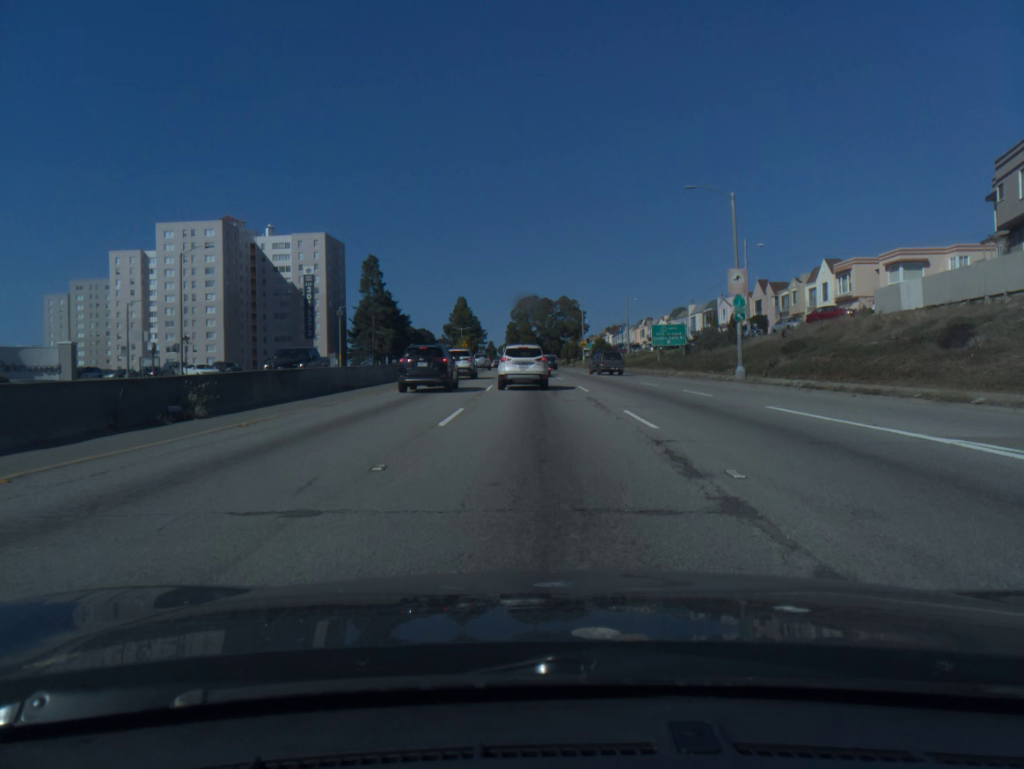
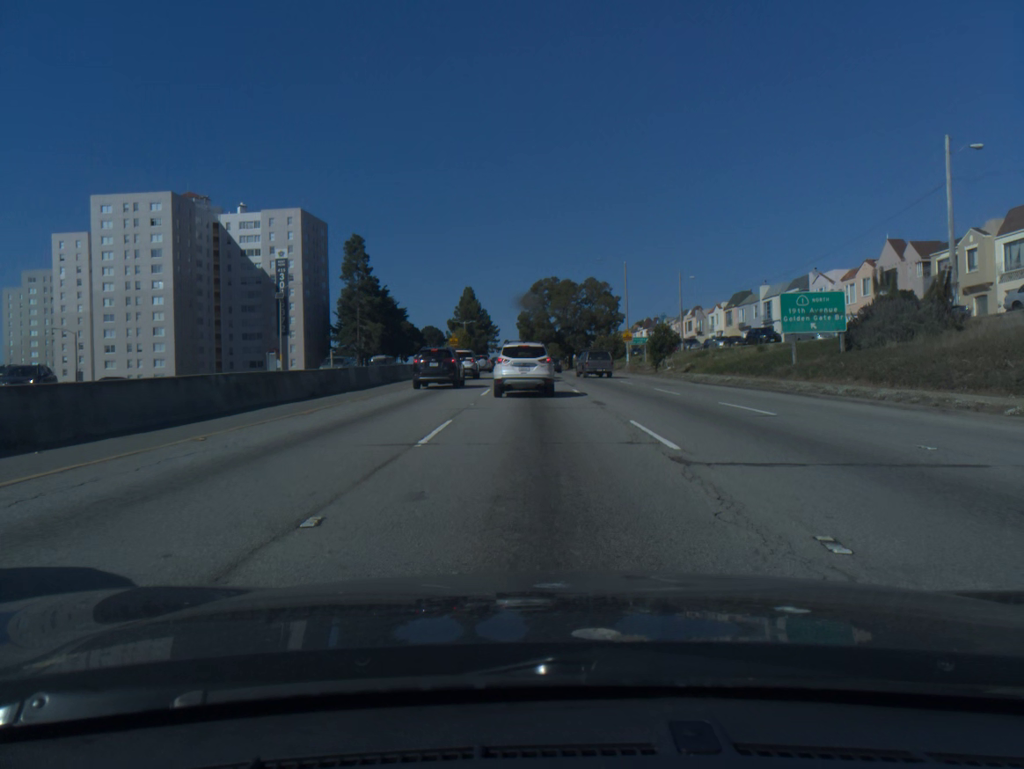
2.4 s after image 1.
(-0.4, +32.3) m; -1°
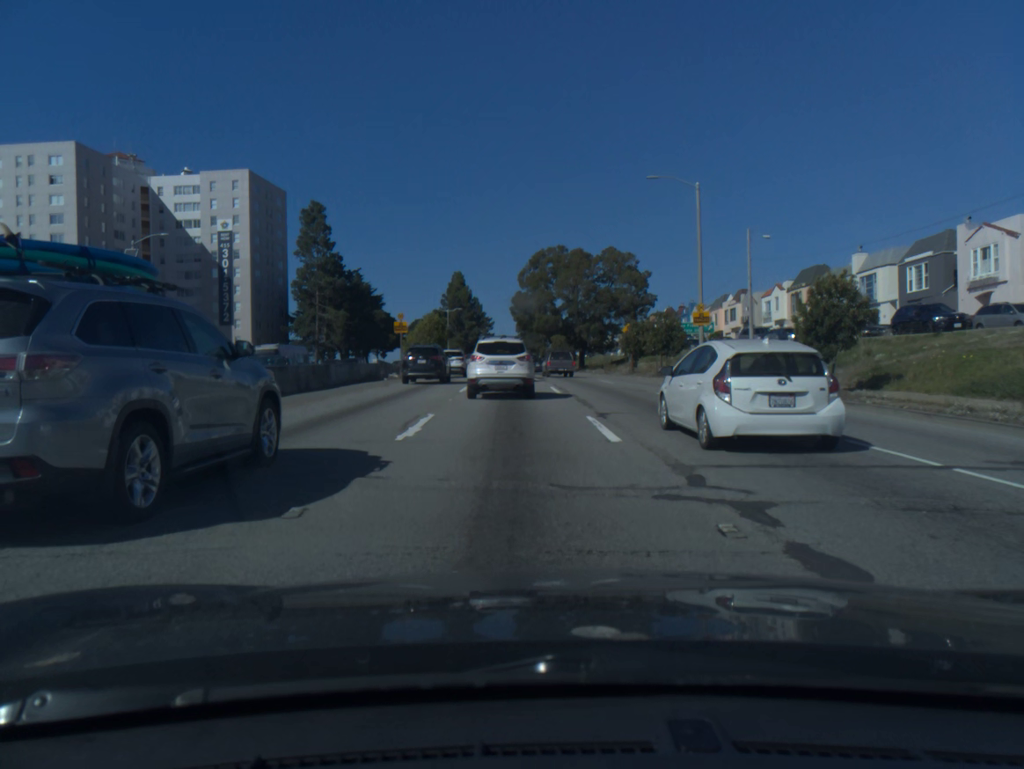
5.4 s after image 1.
(-0.2, +29.5) m; 0°
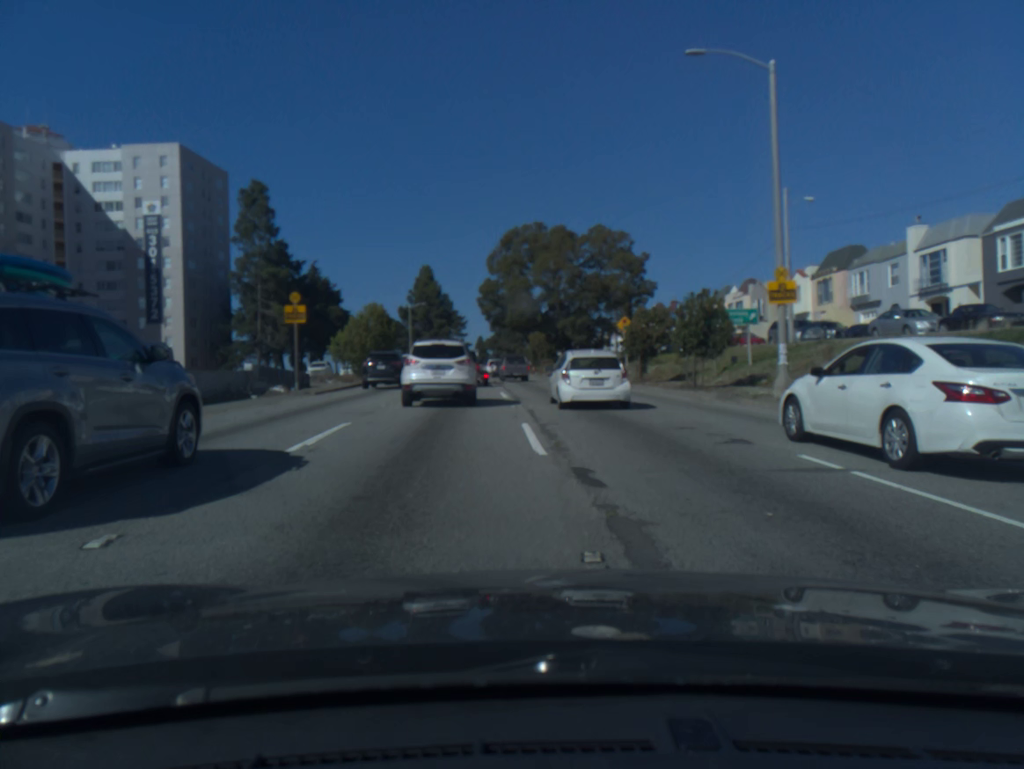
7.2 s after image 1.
(+0.2, +15.5) m; +1°
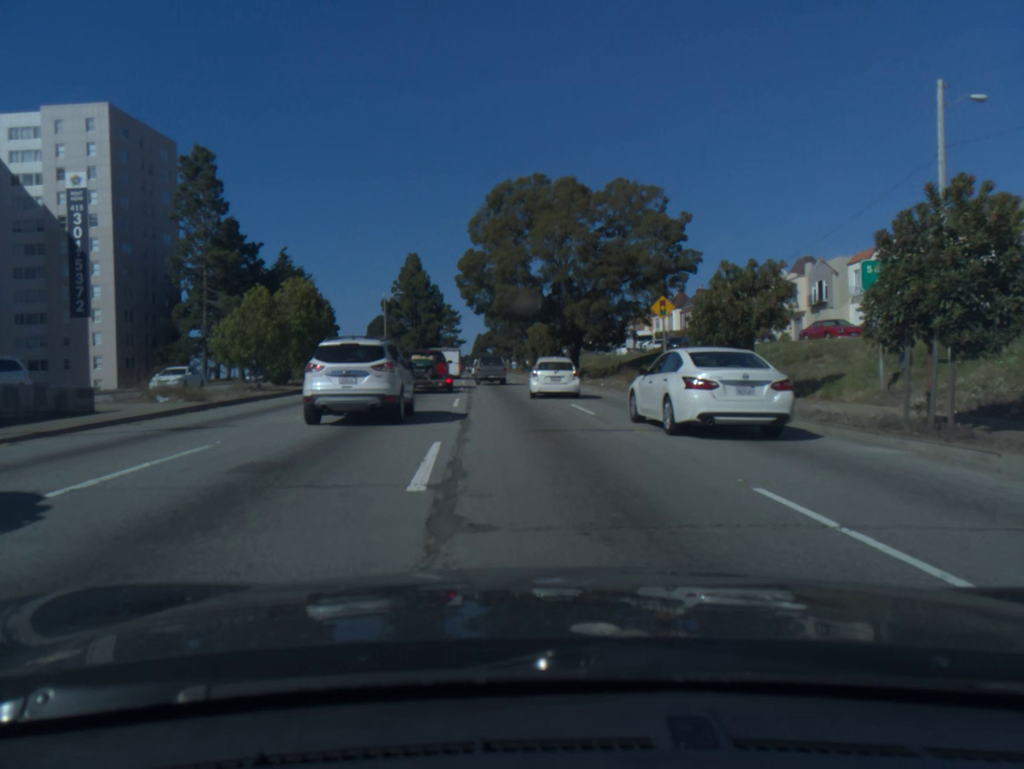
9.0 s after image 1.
(0.0, +17.3) m; -1°
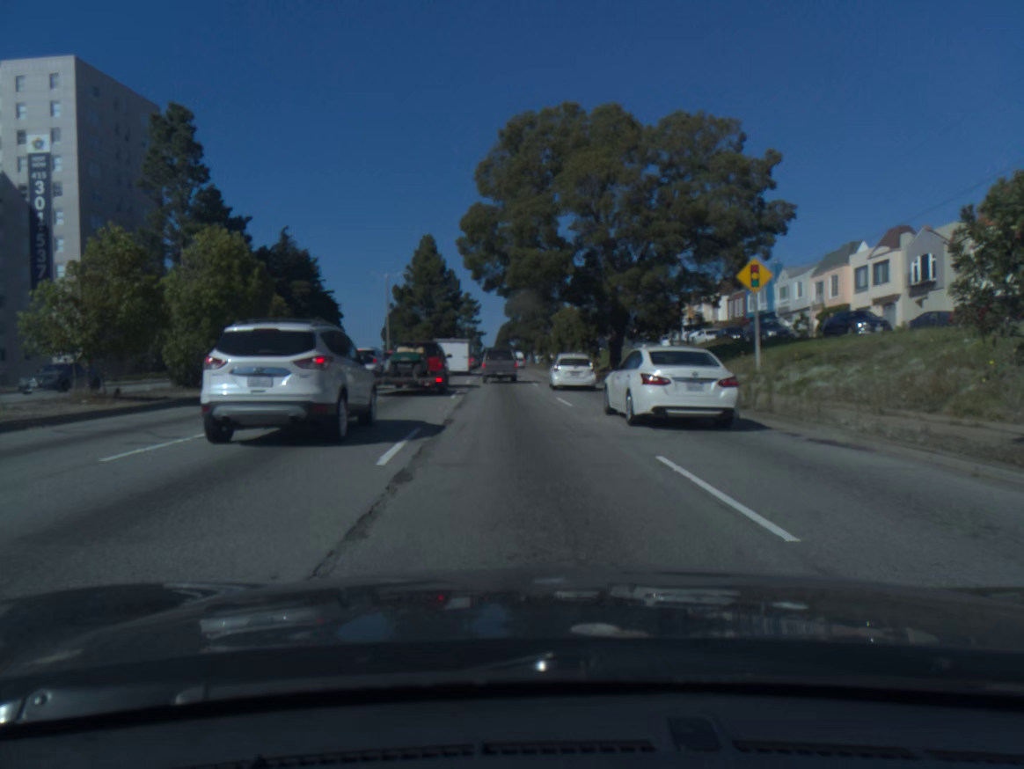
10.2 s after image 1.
(-0.2, +12.7) m; -1°
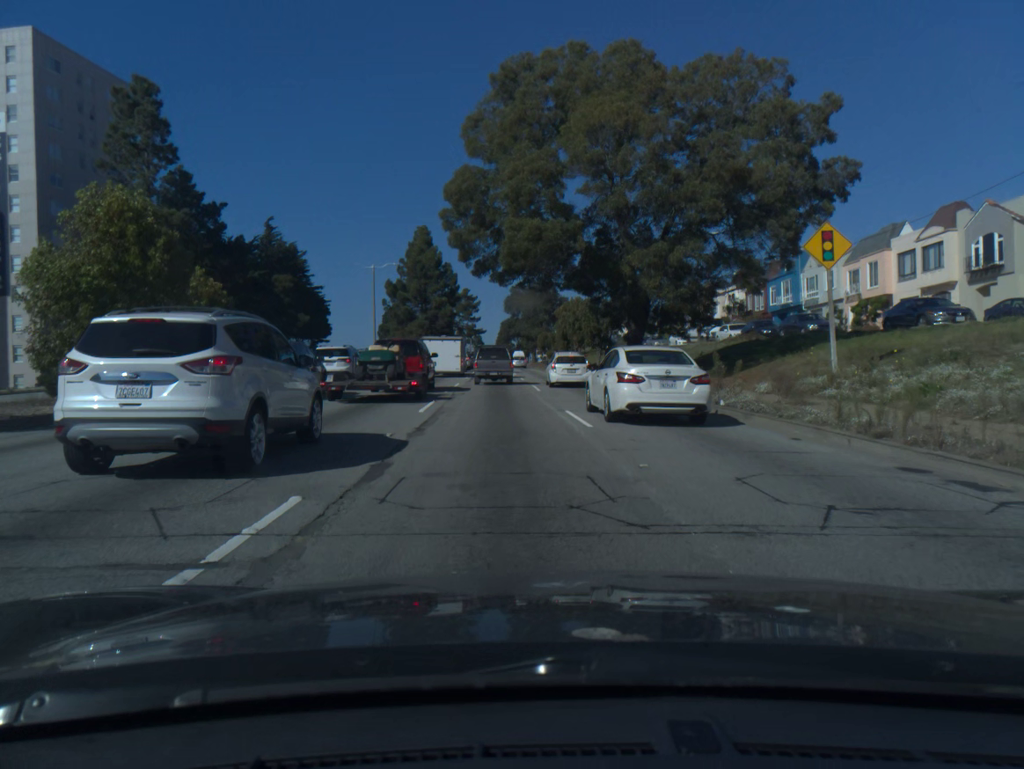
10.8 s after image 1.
(0.0, +6.5) m; 0°
